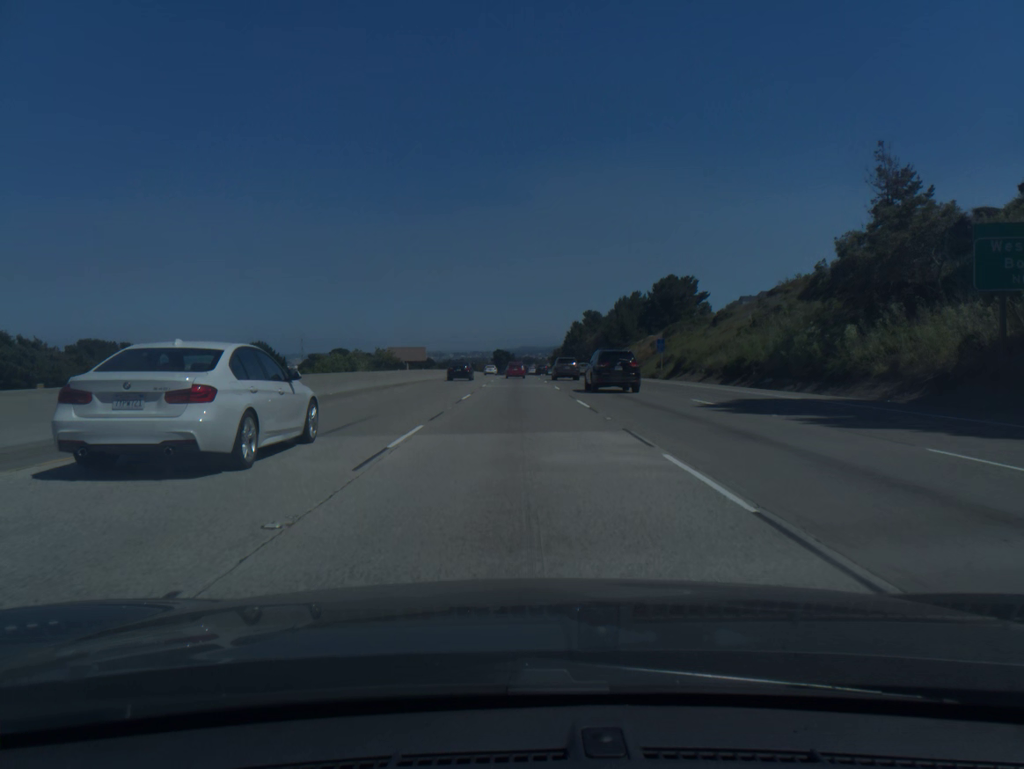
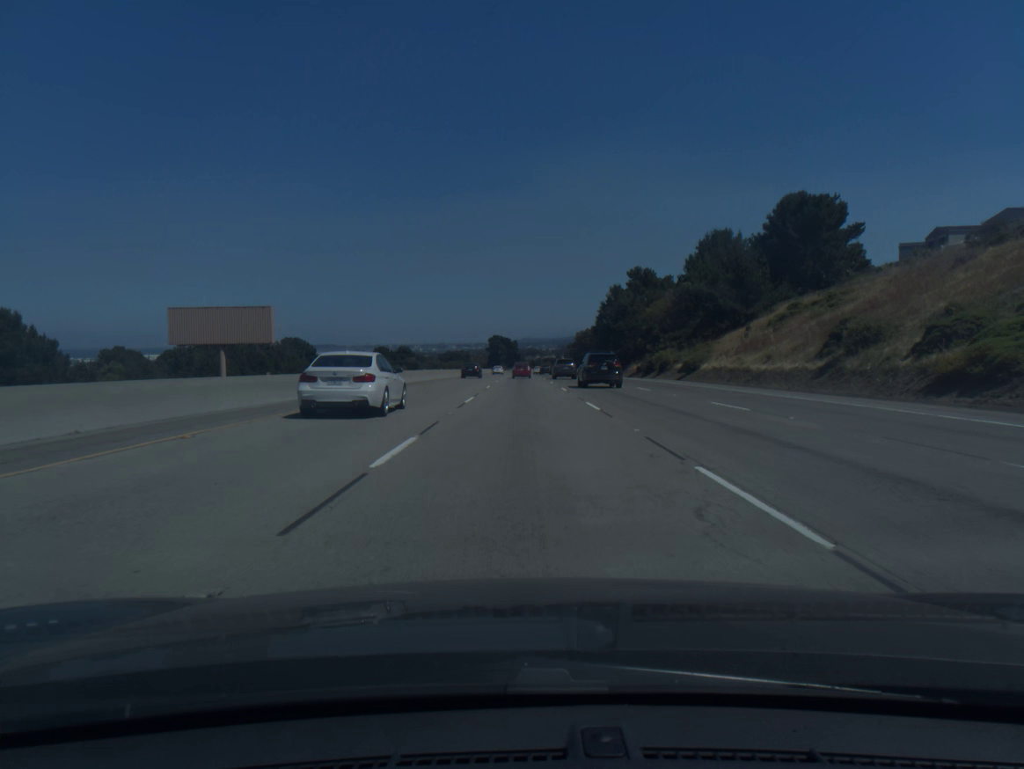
(-0.3, +89.9) m; 0°
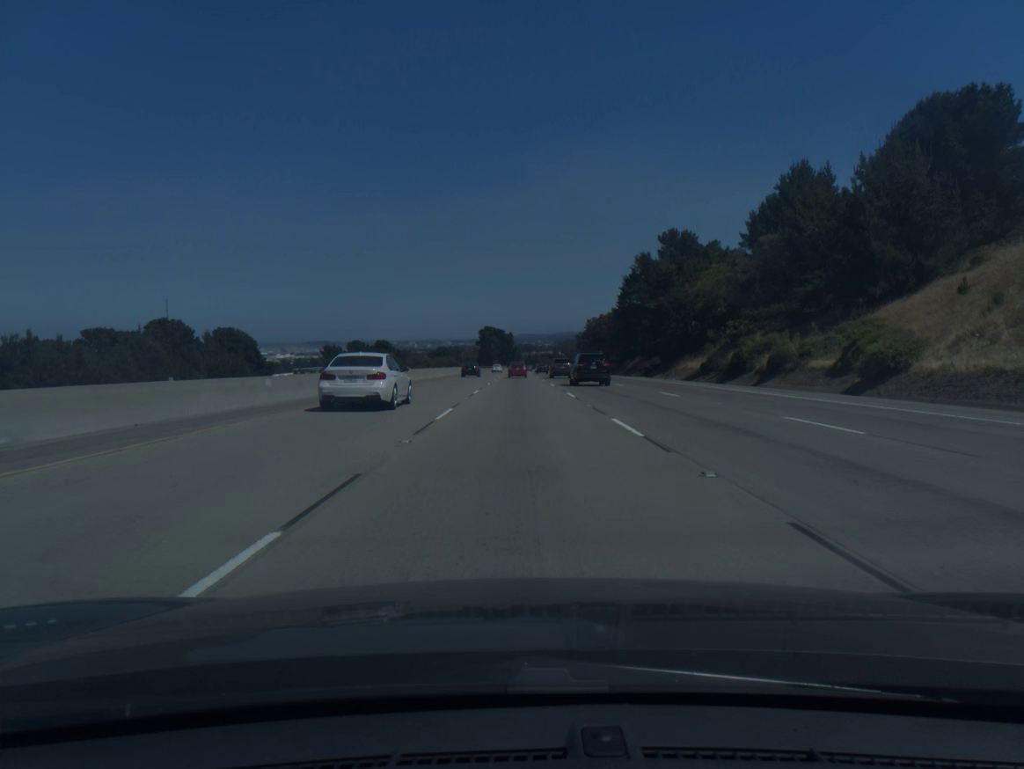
(+0.1, +36.4) m; 0°
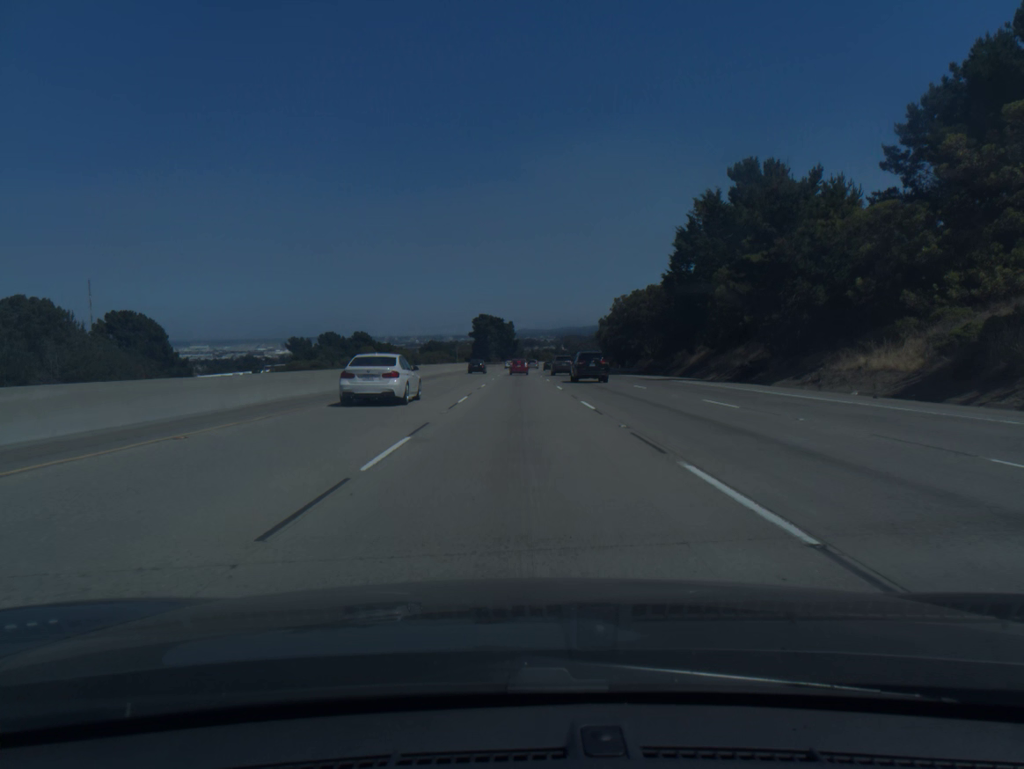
(0.0, +36.6) m; 0°
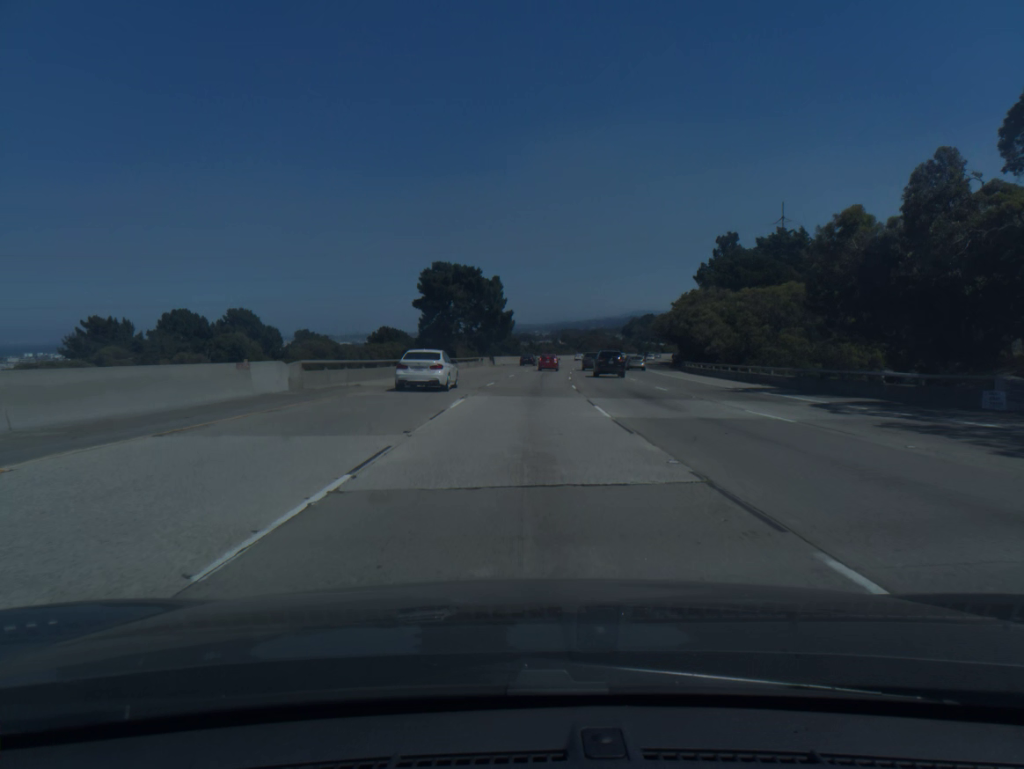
(-0.4, +91.8) m; 0°
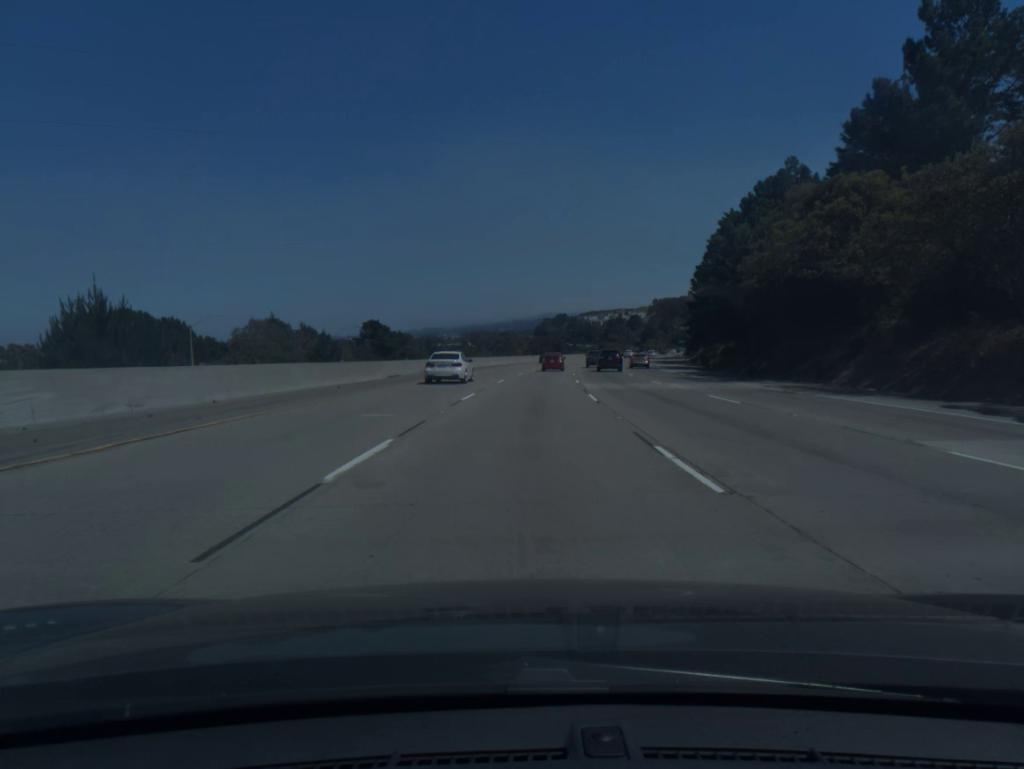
(+4.9, +88.6) m; +7°
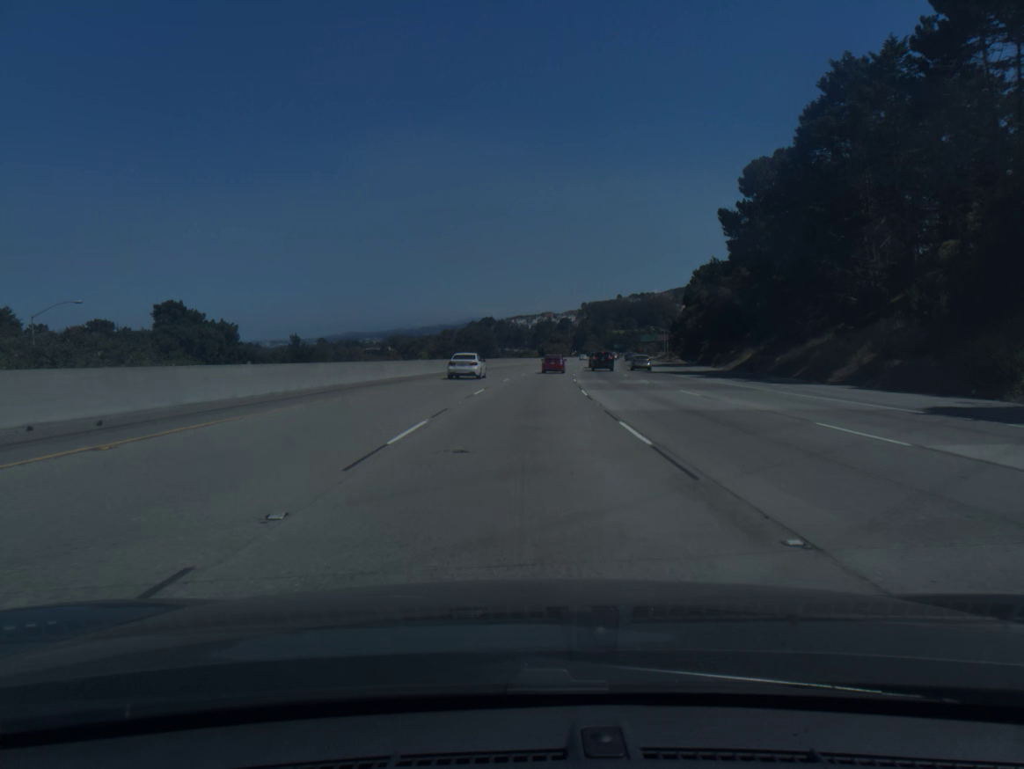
(+3.3, +68.9) m; +5°
